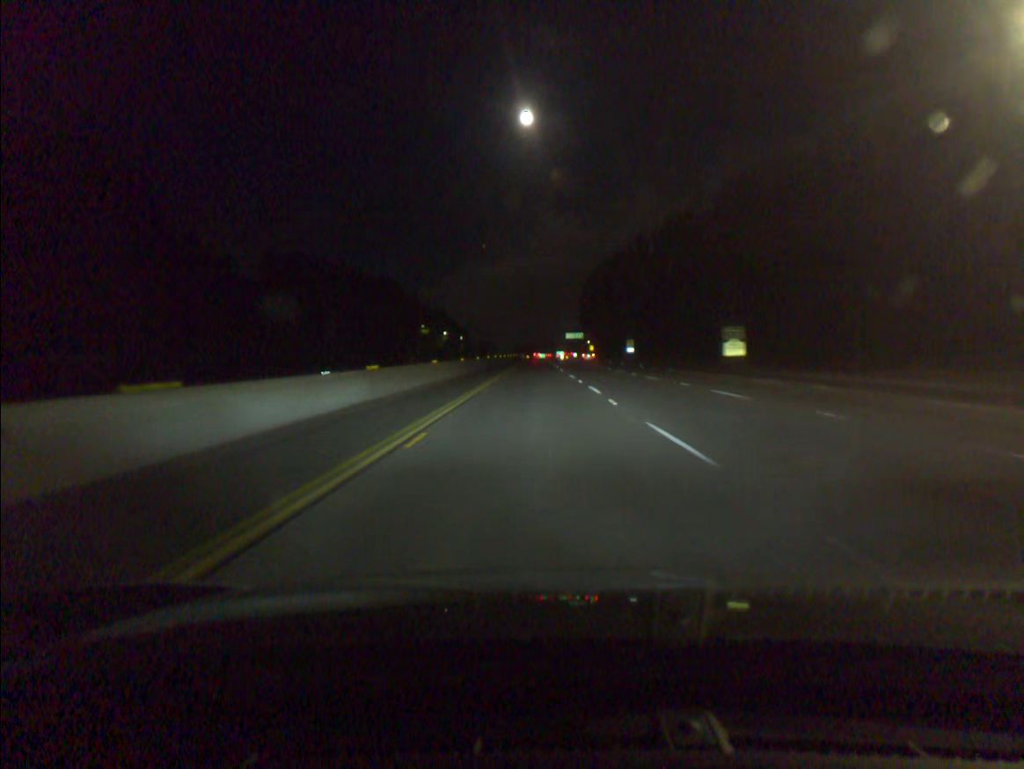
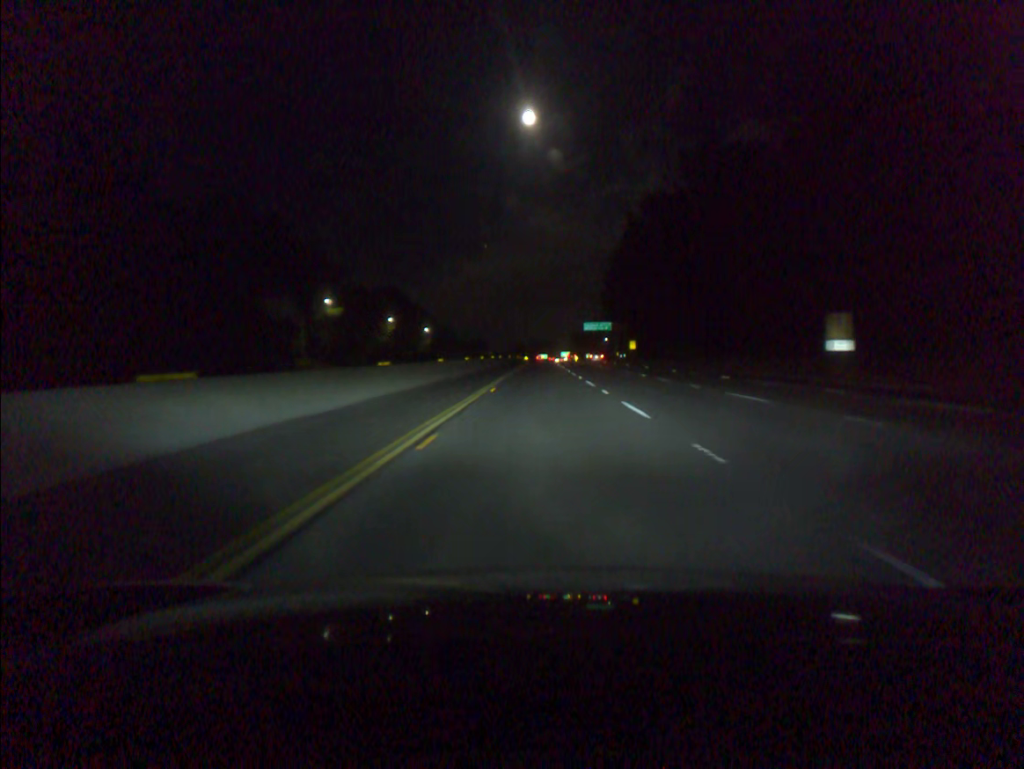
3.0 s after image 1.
(-0.5, +102.6) m; 0°
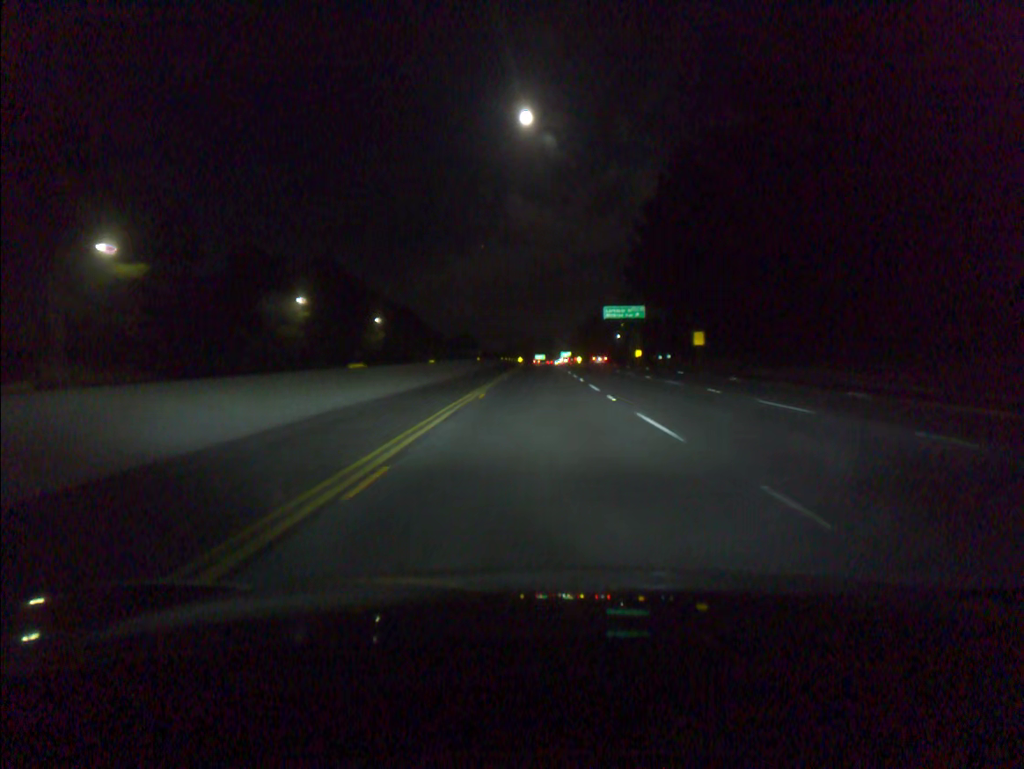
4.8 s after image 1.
(+0.2, +61.5) m; 0°
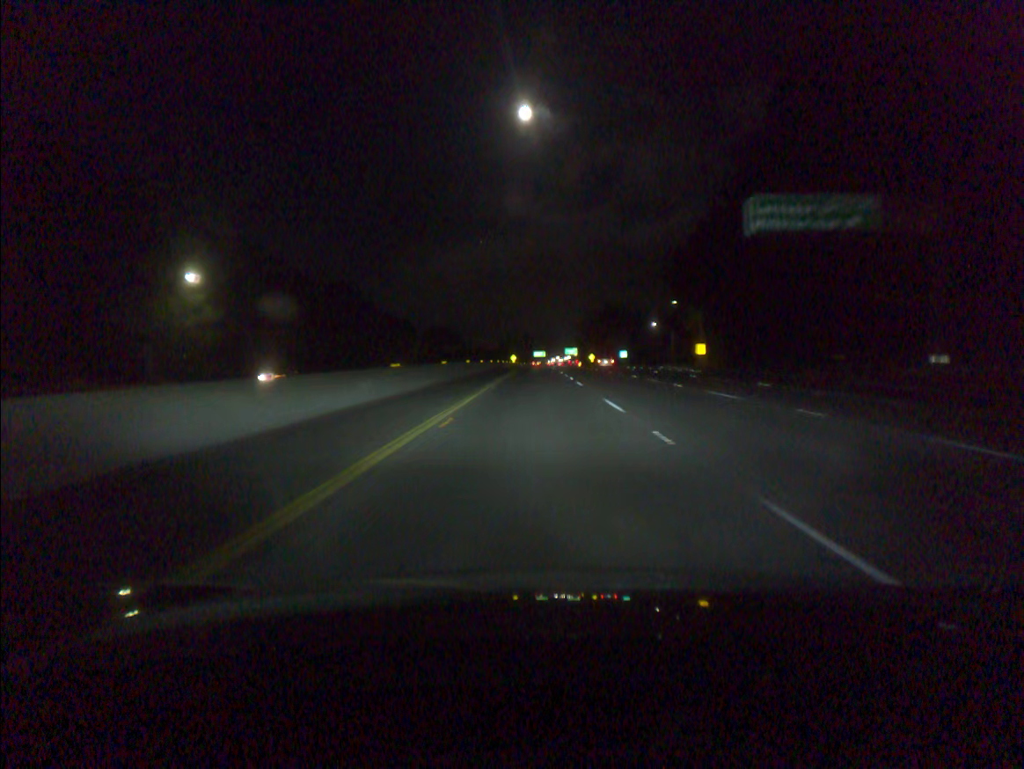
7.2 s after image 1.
(+0.1, +82.0) m; 0°
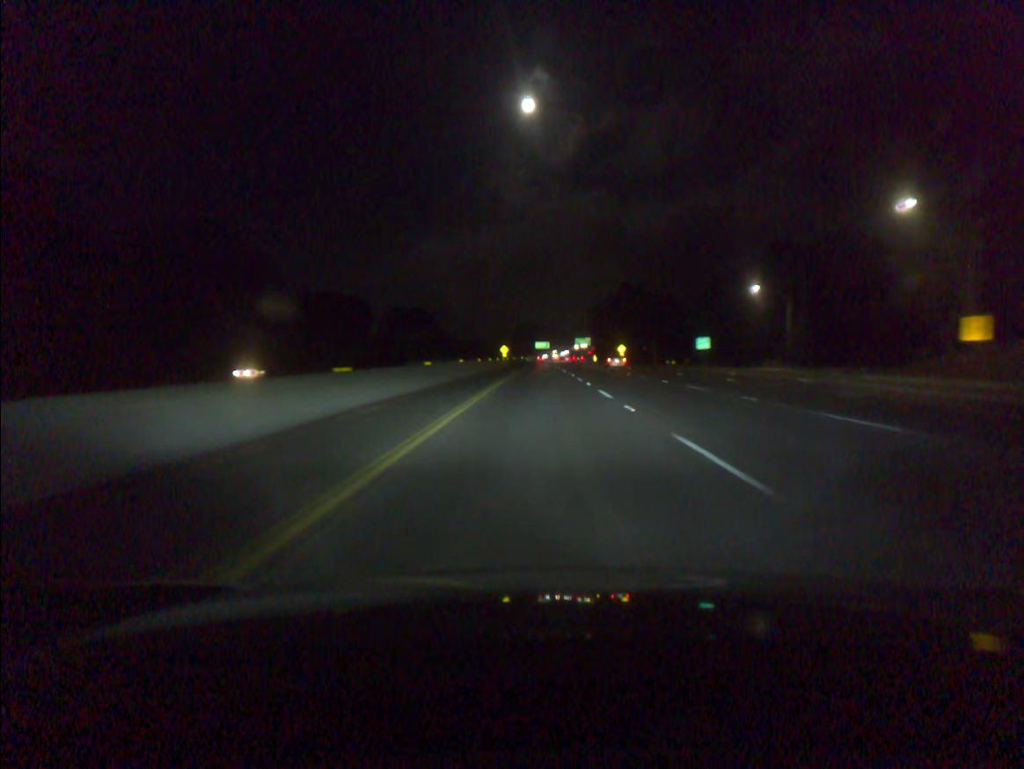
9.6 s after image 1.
(-0.3, +82.0) m; 0°
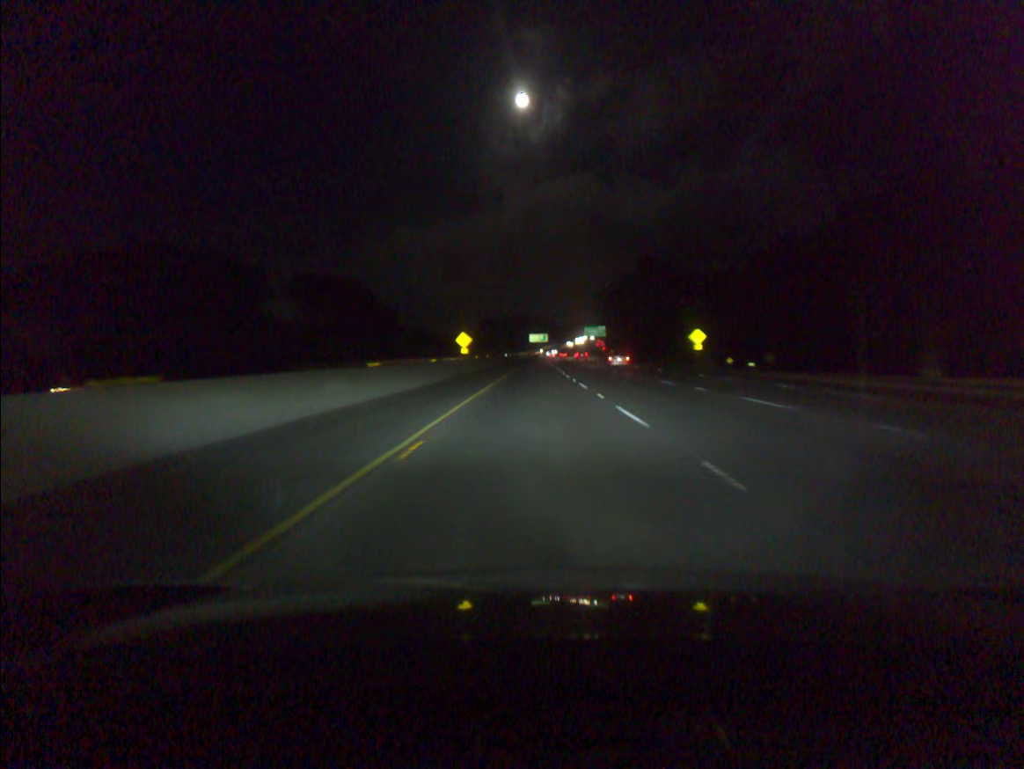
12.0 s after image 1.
(+0.3, +82.4) m; 0°
